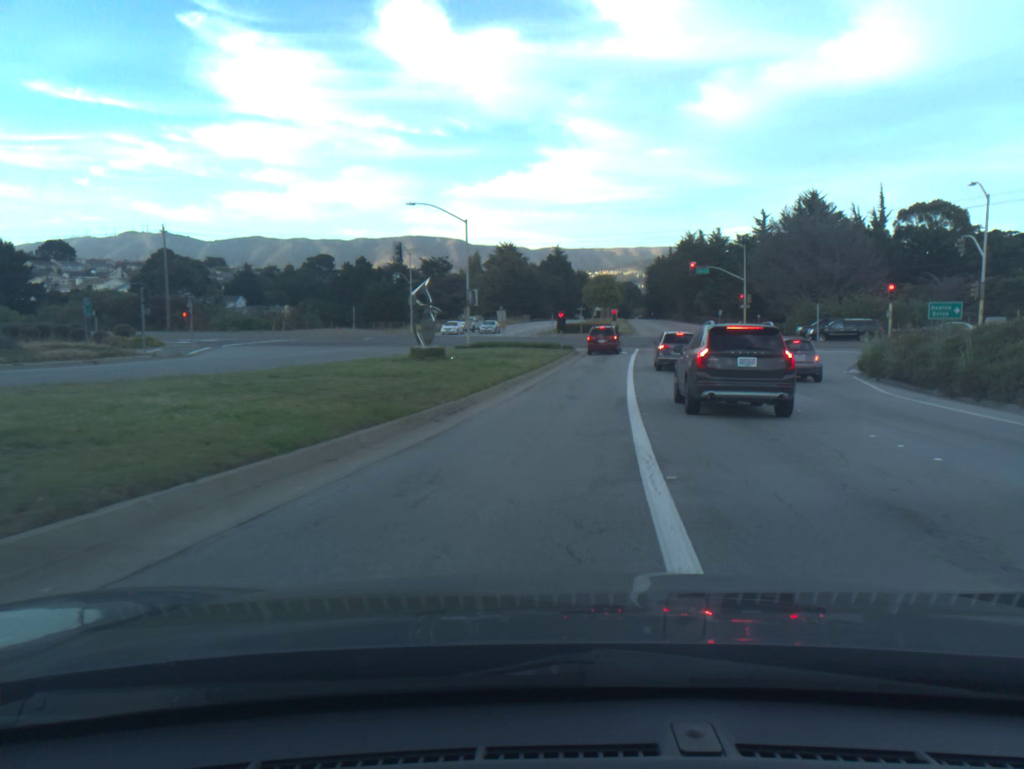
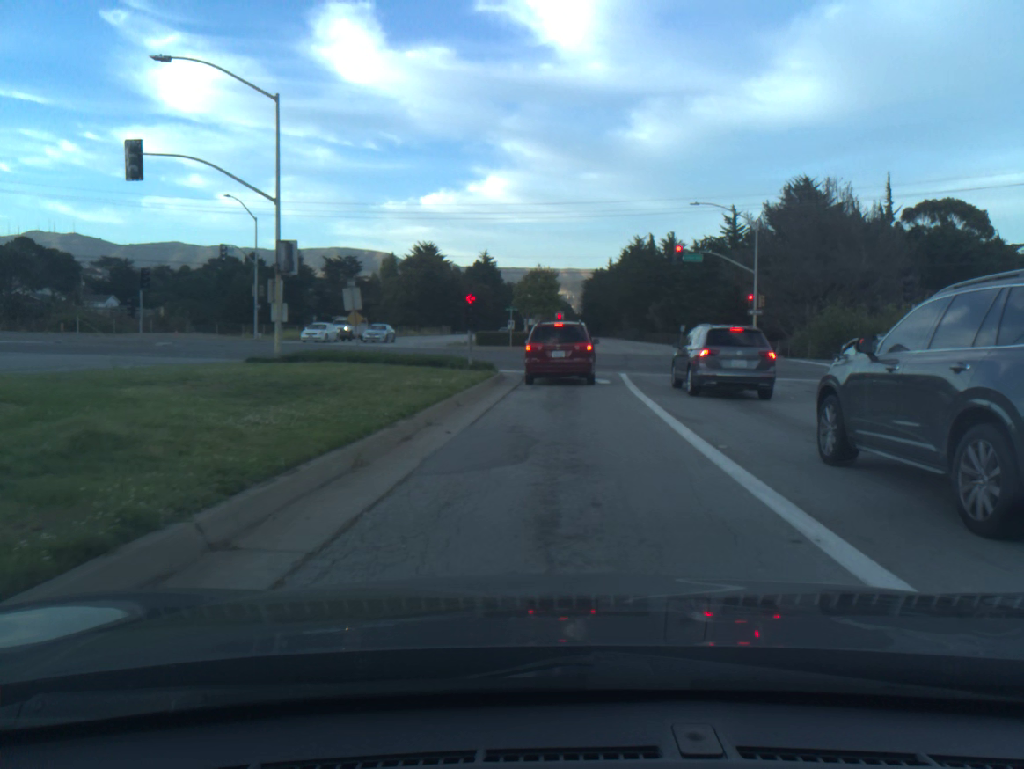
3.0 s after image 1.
(+1.4, +27.4) m; +5°
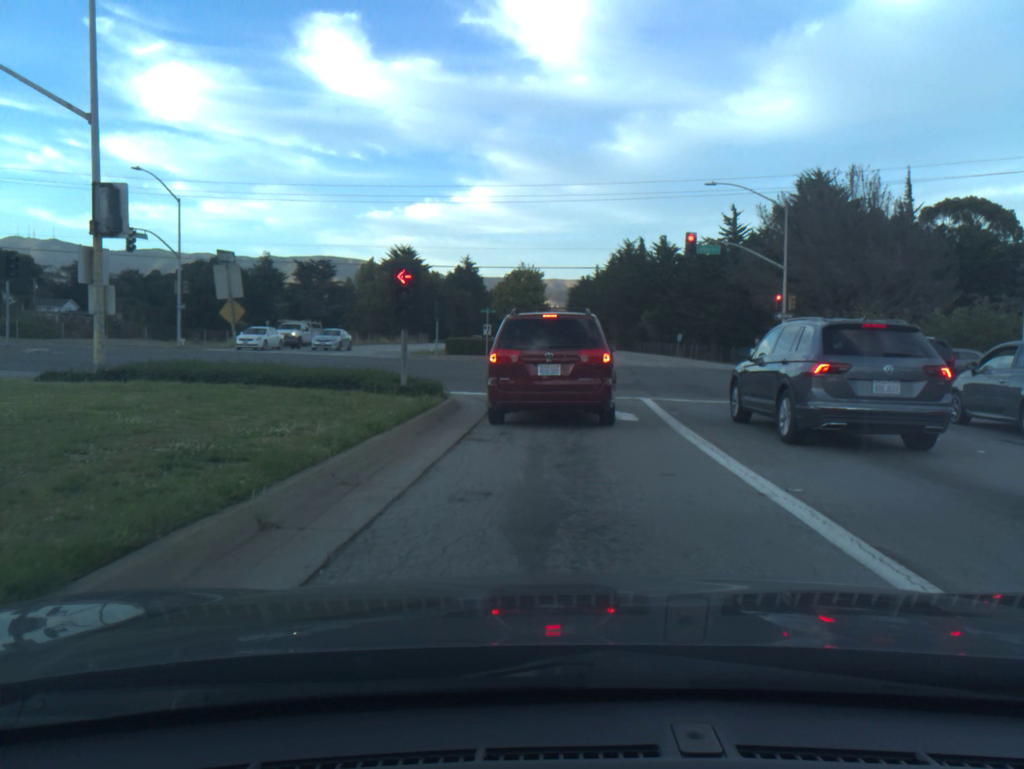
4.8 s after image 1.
(+0.1, +9.9) m; +1°
